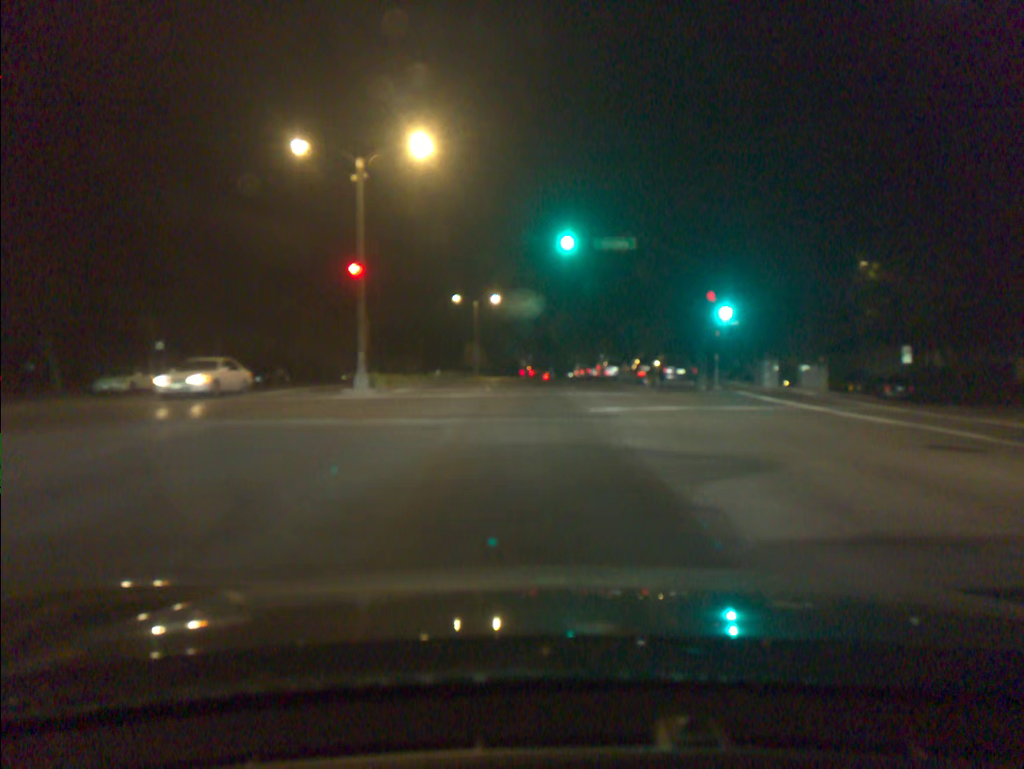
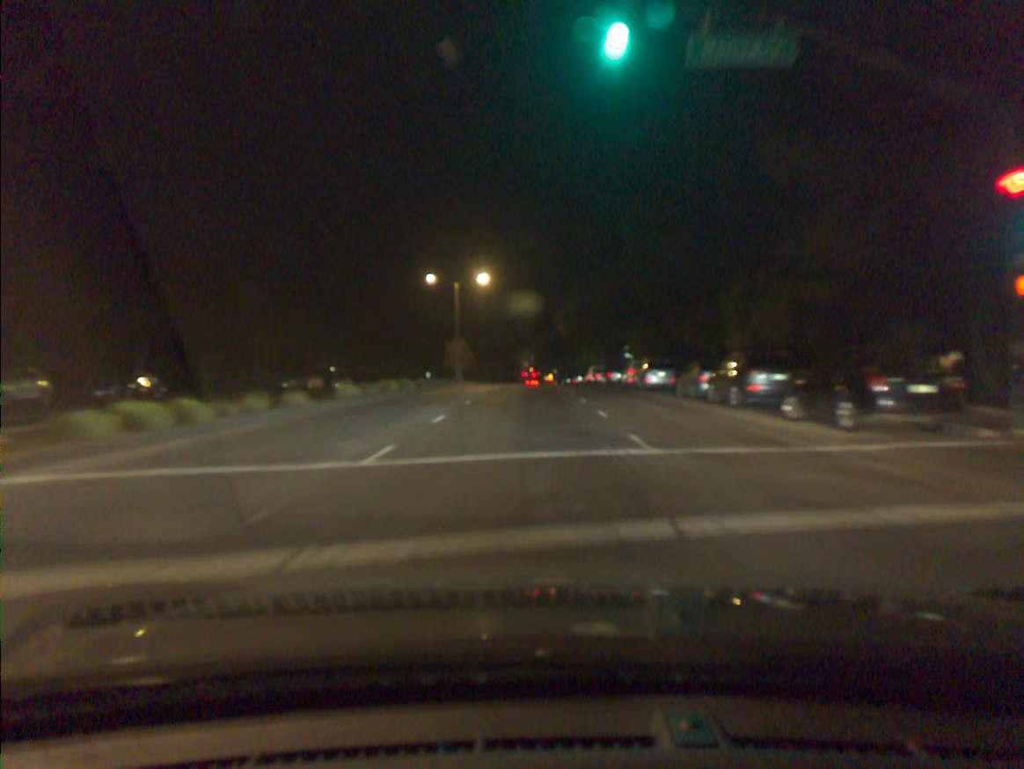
(0.0, +21.8) m; 0°
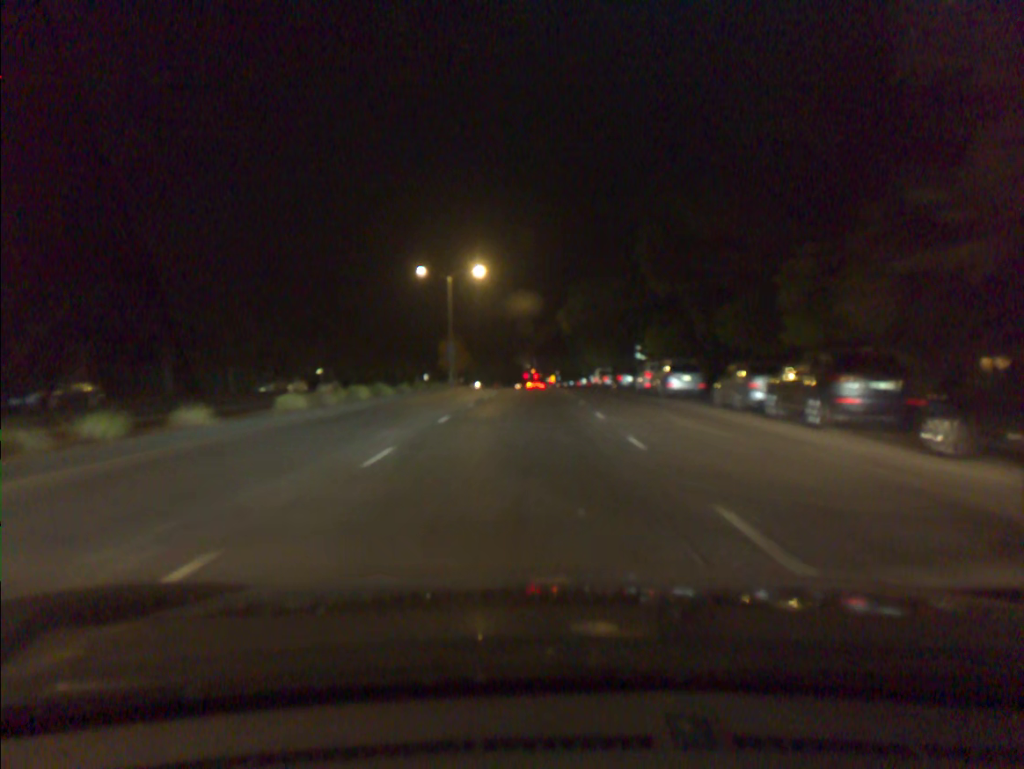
(0.0, +6.2) m; 0°
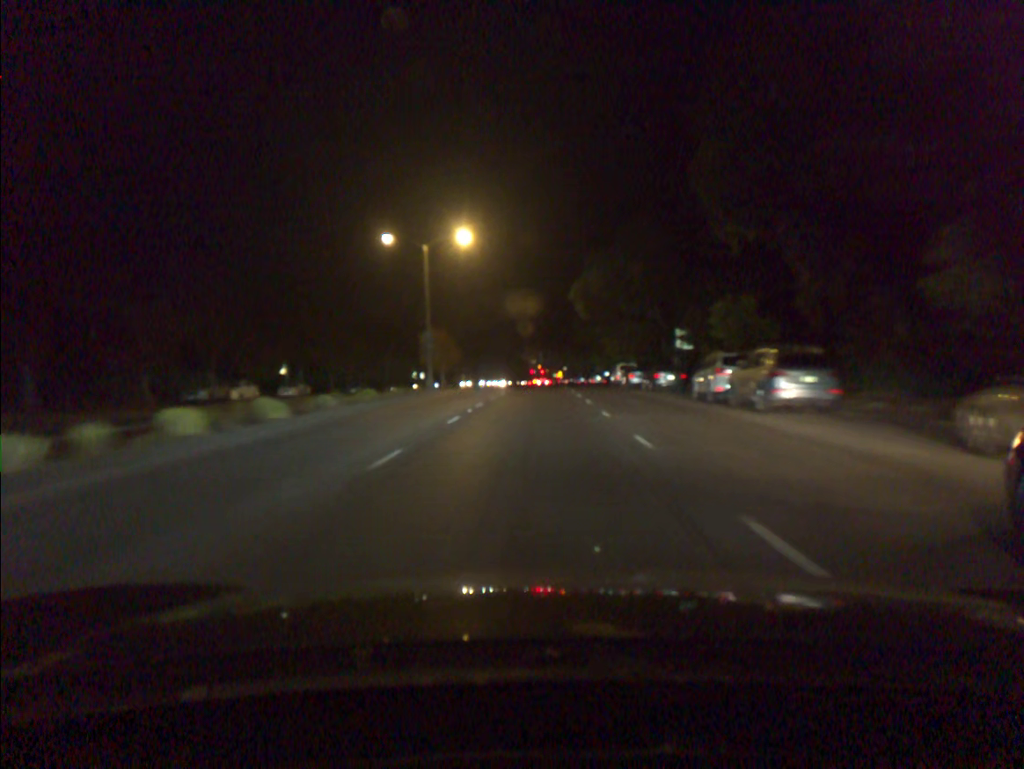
(-0.1, +14.1) m; 0°
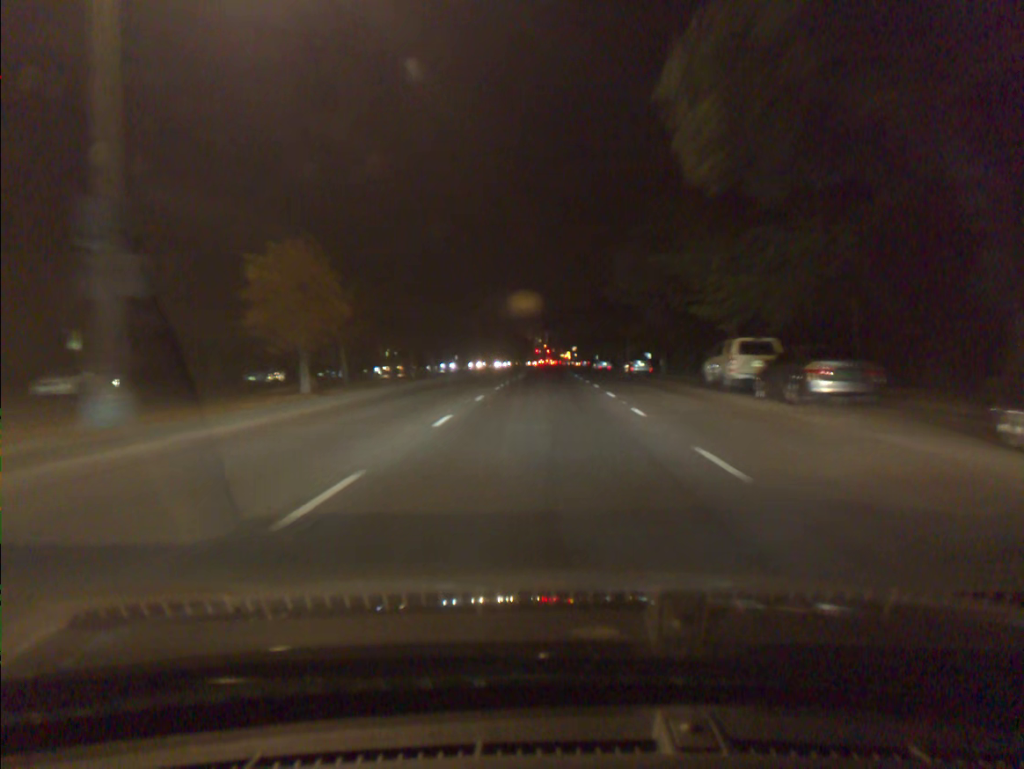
(-0.1, +33.1) m; -1°
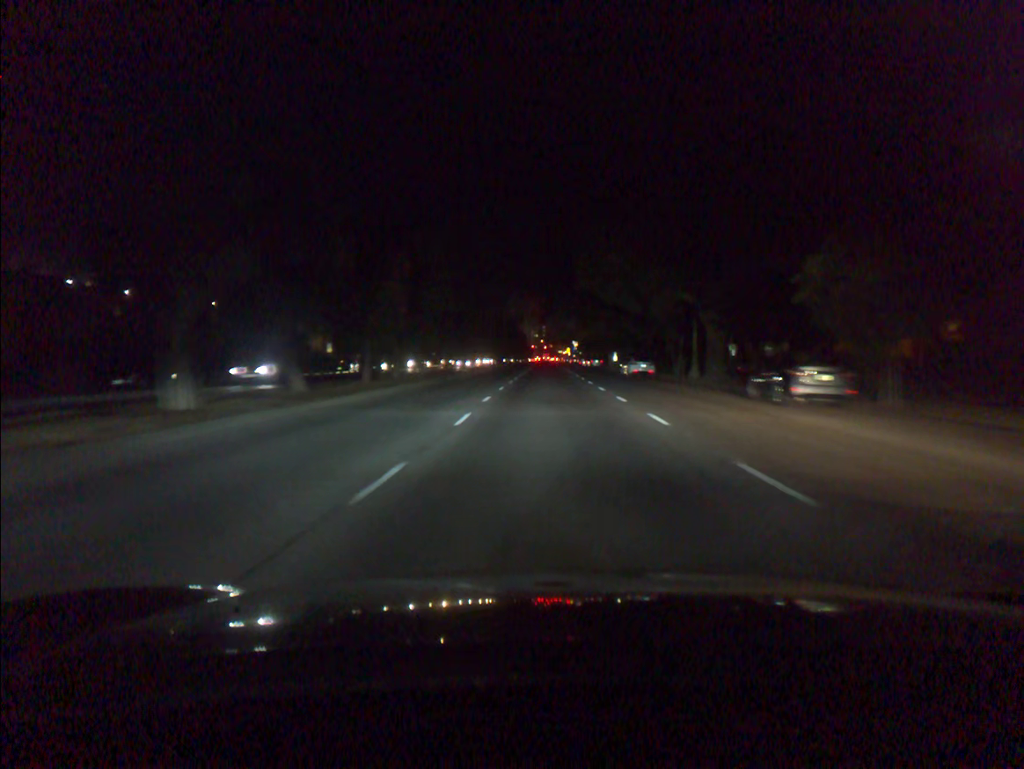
(+0.1, +36.3) m; 0°
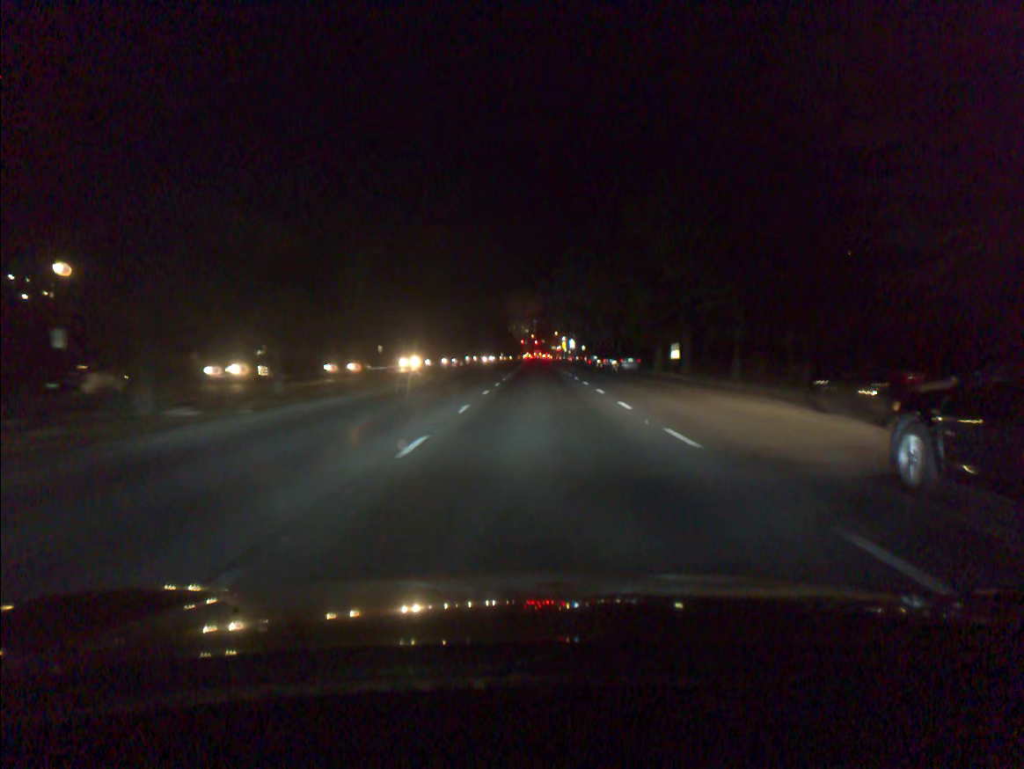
(+0.2, +47.1) m; 0°
